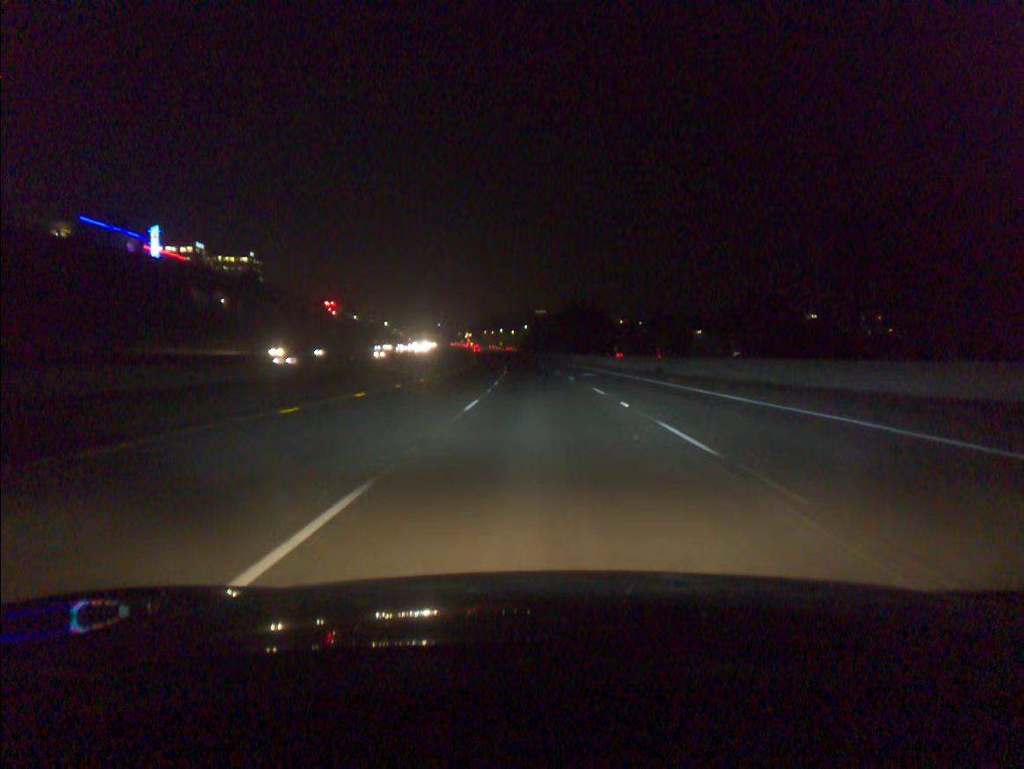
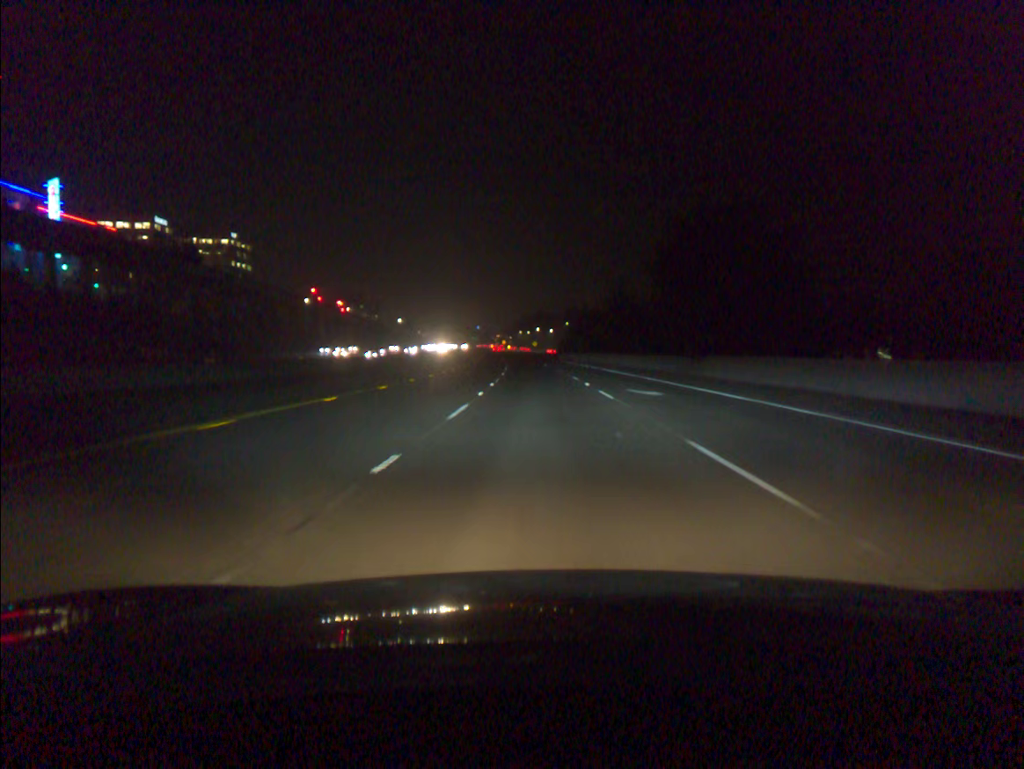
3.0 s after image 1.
(-1.8, +75.7) m; -3°
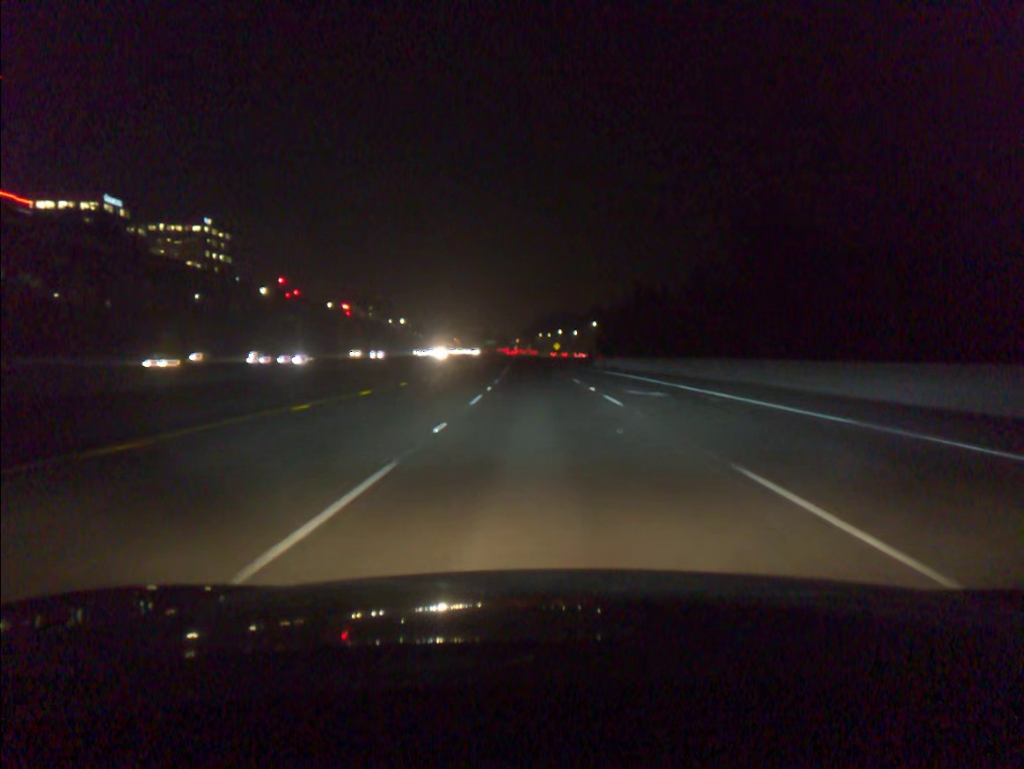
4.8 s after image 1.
(-0.7, +46.2) m; -2°
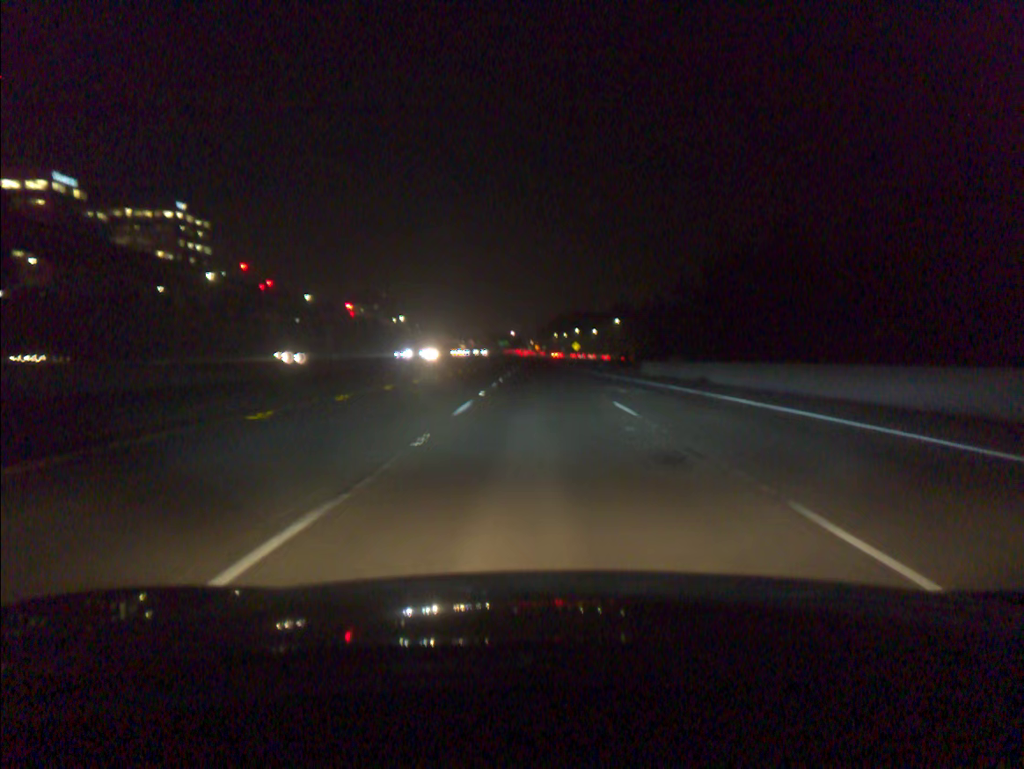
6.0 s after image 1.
(-0.3, +31.5) m; -1°
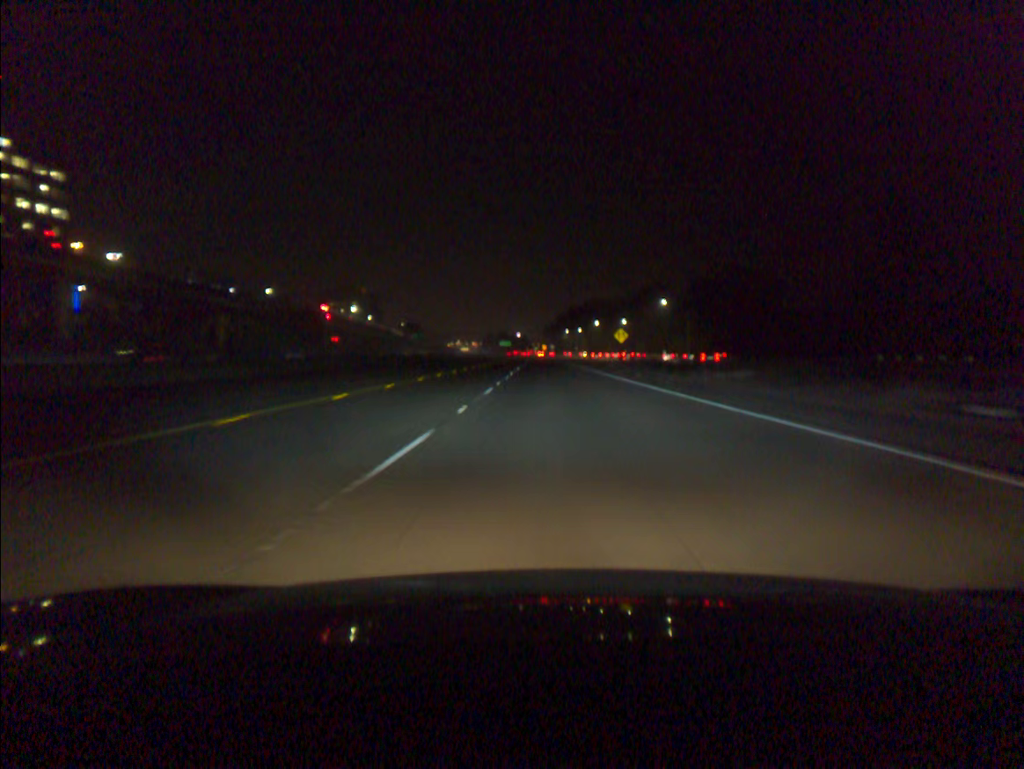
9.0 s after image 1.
(-0.8, +81.6) m; 0°
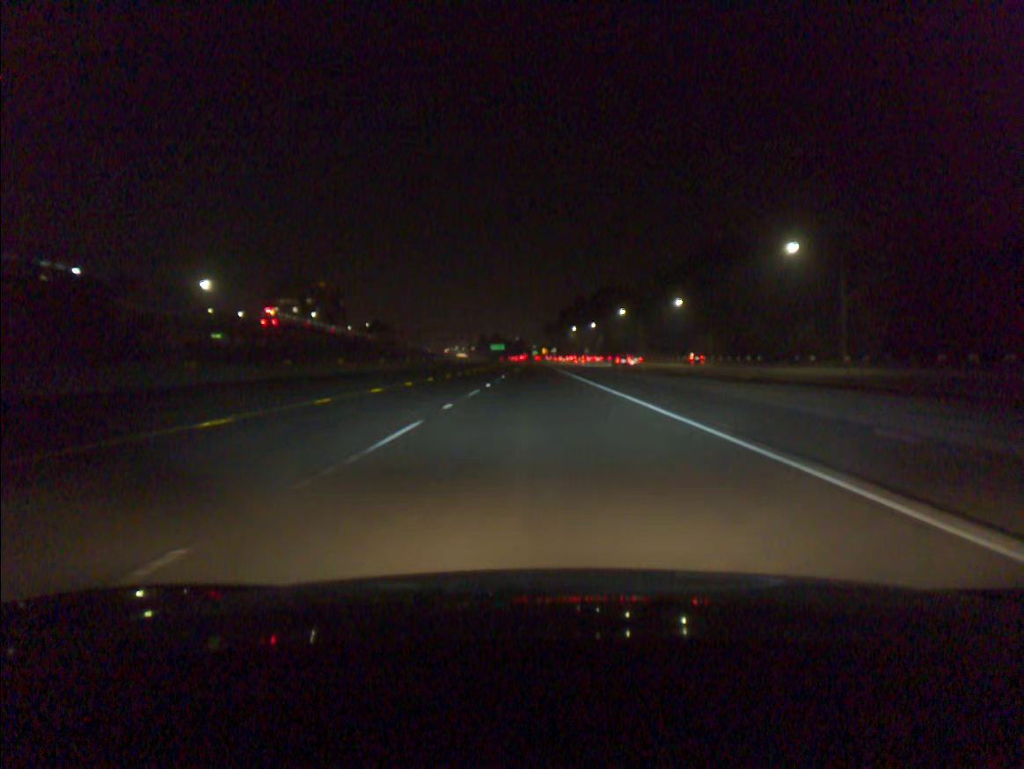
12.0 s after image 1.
(+0.2, +86.2) m; 0°
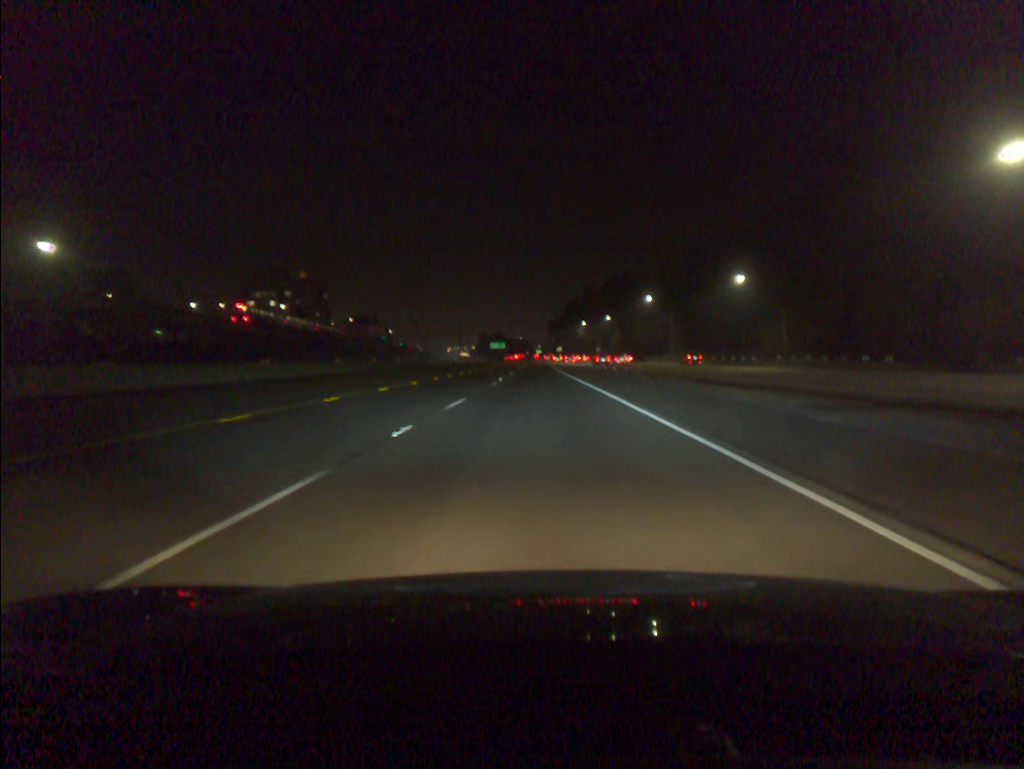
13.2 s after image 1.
(-0.1, +35.8) m; 0°
